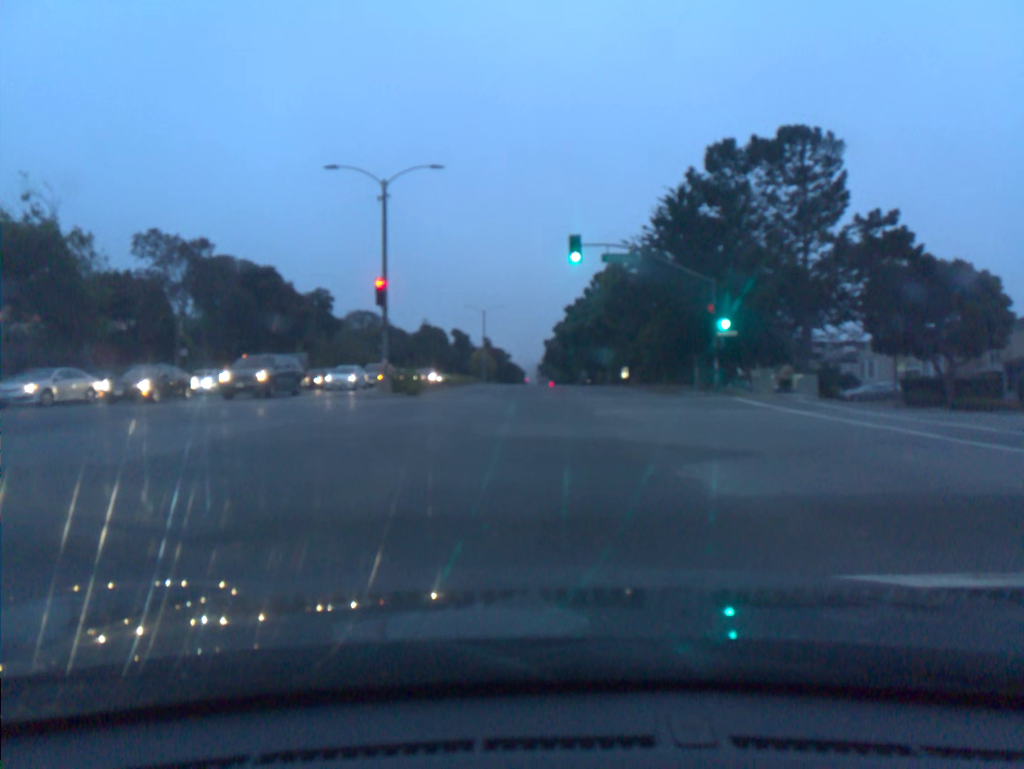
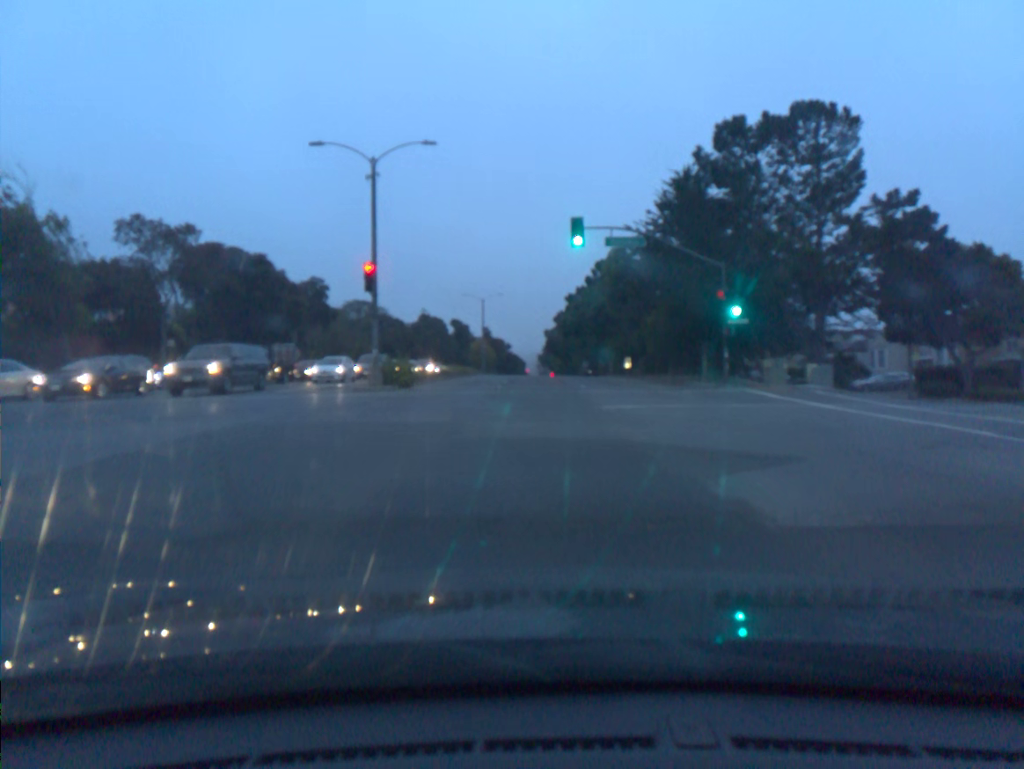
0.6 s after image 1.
(0.0, +1.8) m; +1°
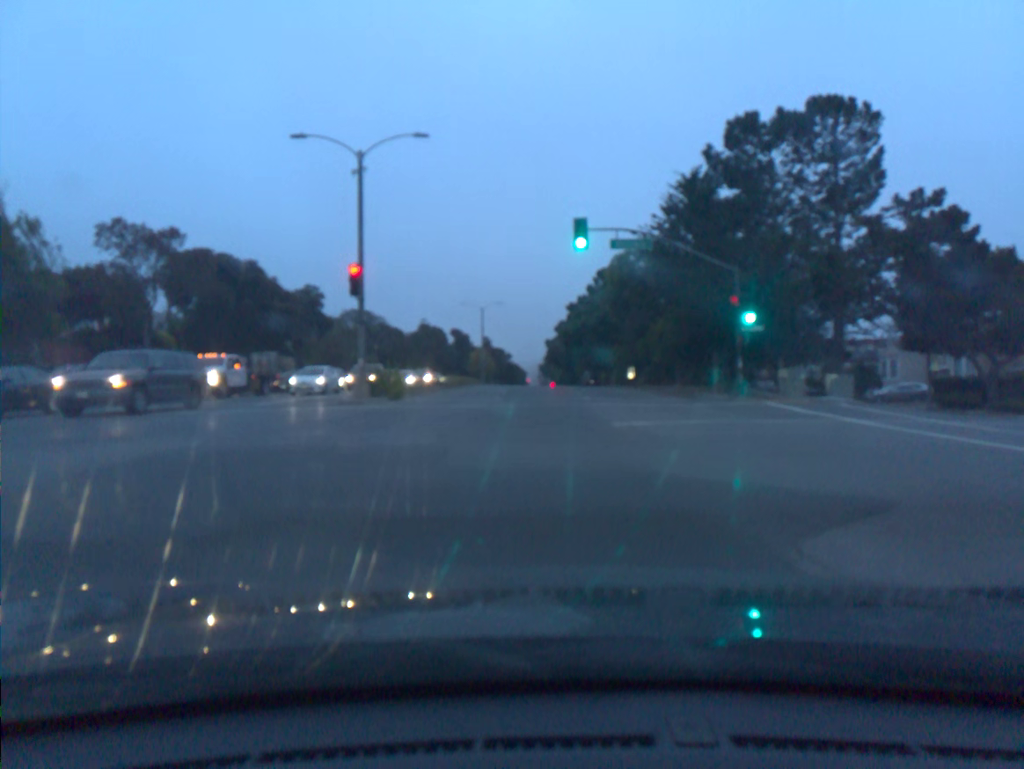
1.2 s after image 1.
(0.0, +2.3) m; 0°
